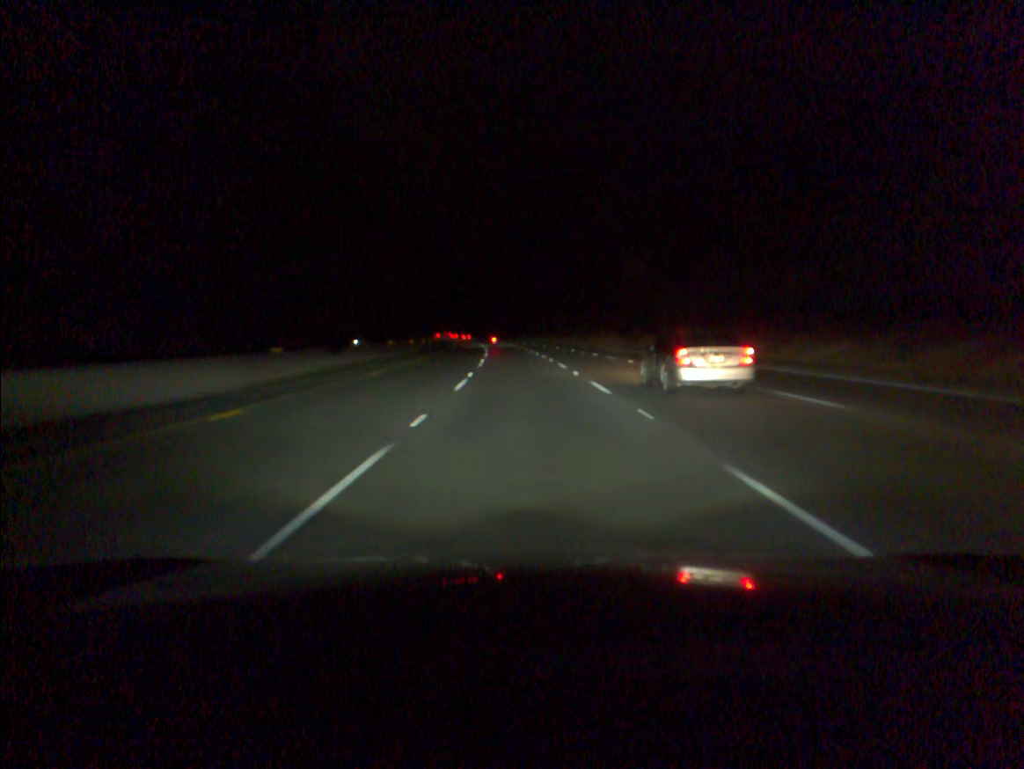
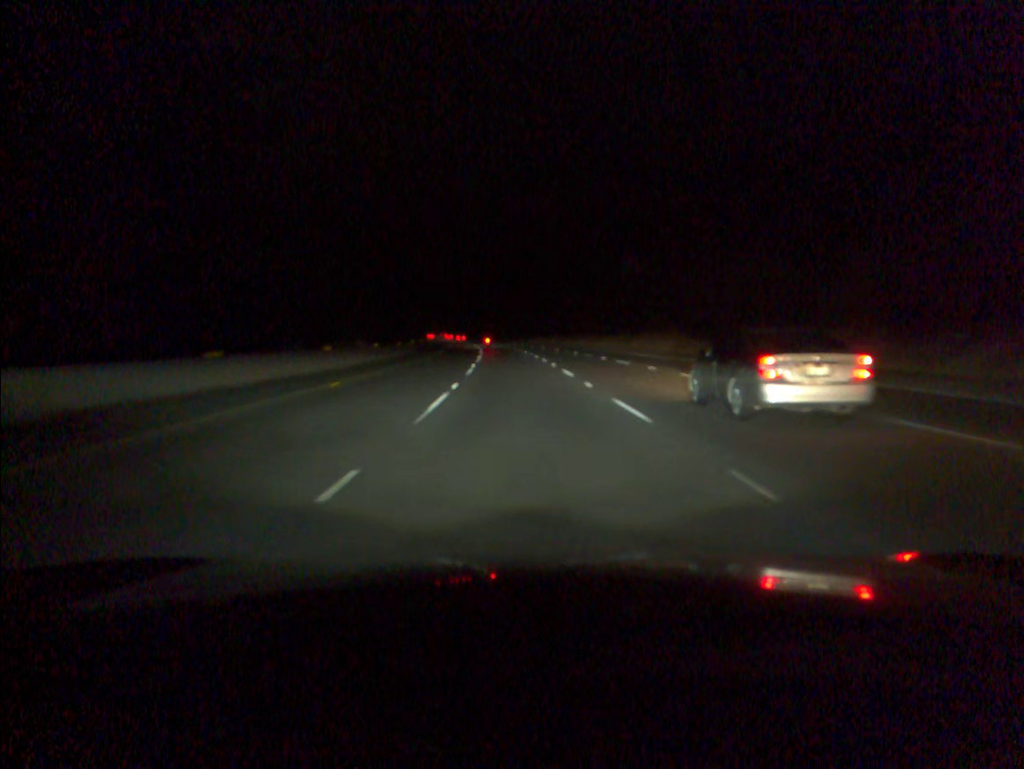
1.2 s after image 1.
(-0.3, +35.0) m; -1°
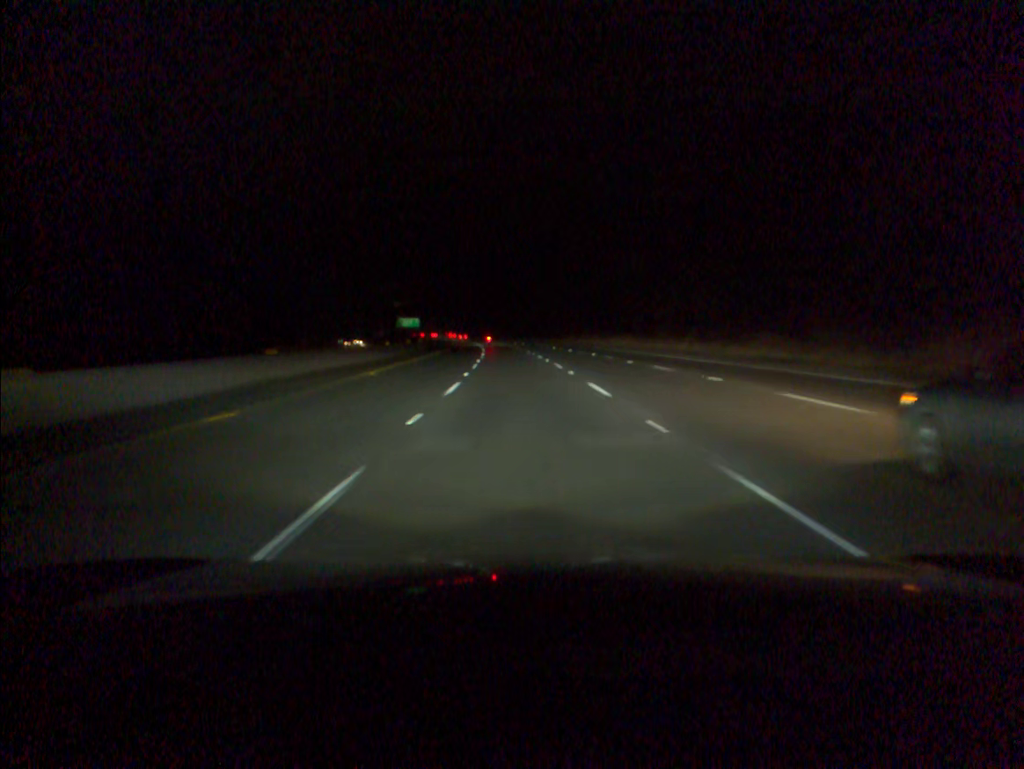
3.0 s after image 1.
(-1.1, +52.8) m; -2°
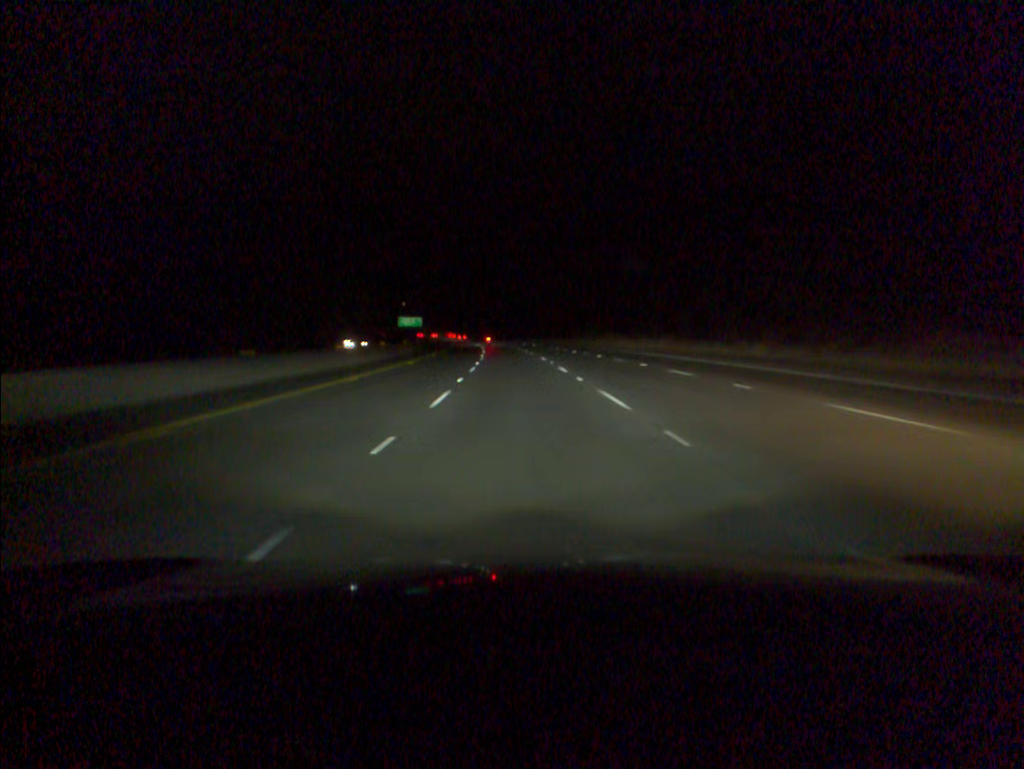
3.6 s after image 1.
(-0.1, +17.6) m; -1°
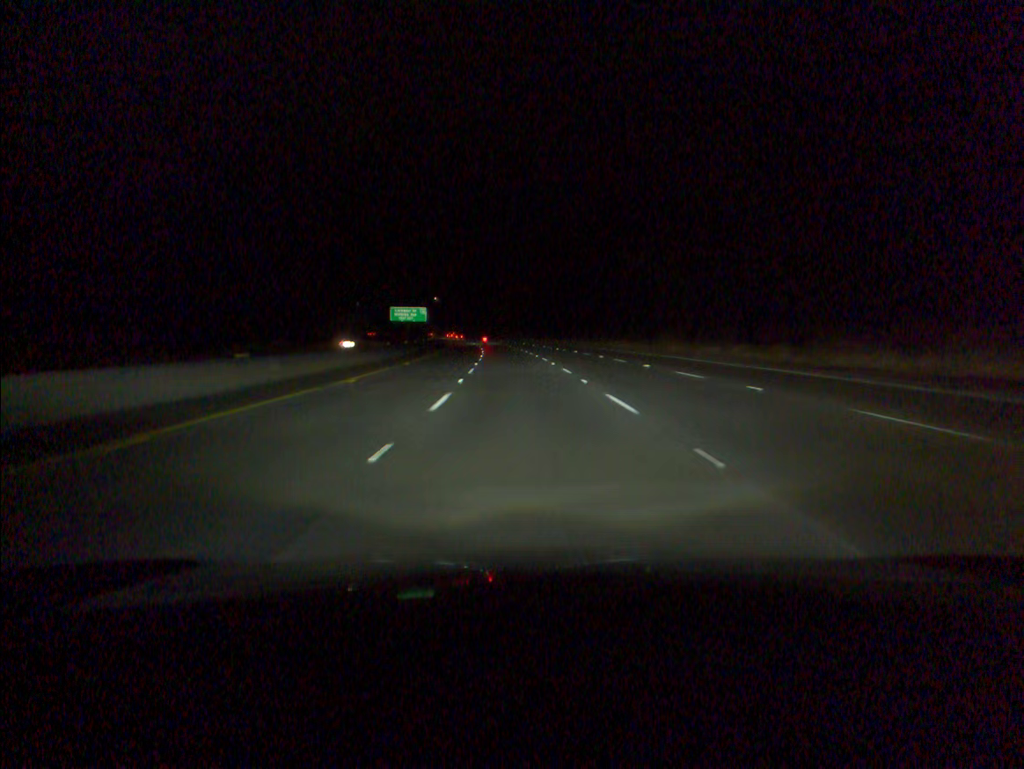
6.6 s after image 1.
(-2.7, +87.7) m; -3°
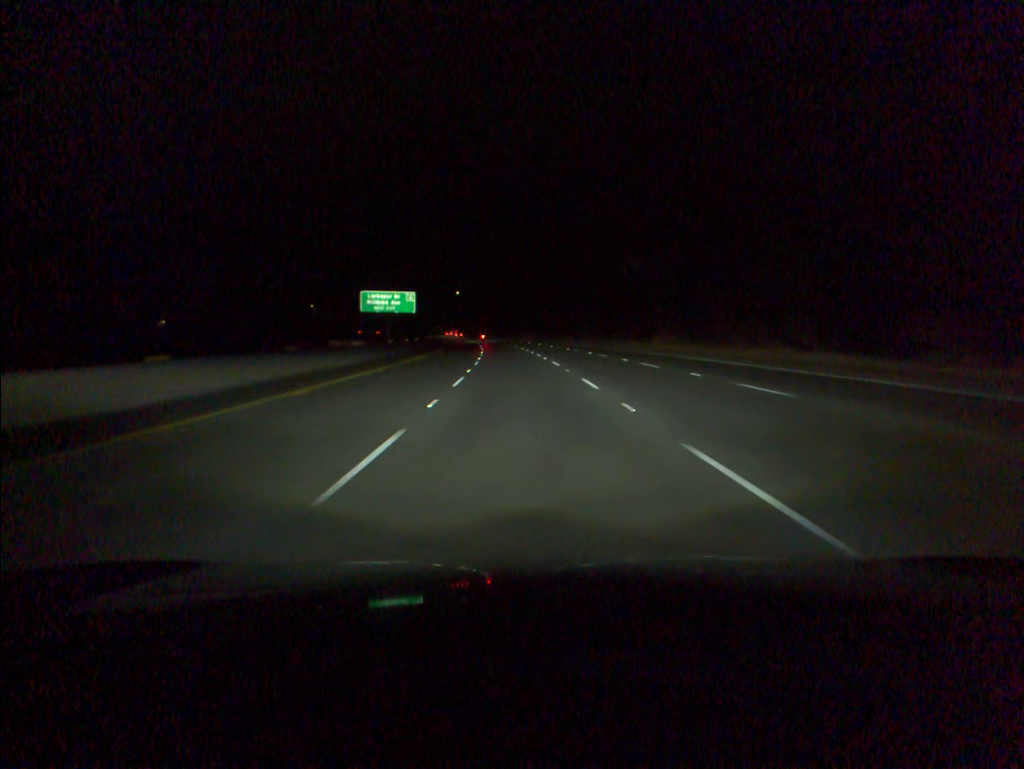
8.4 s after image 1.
(-1.0, +52.3) m; -2°
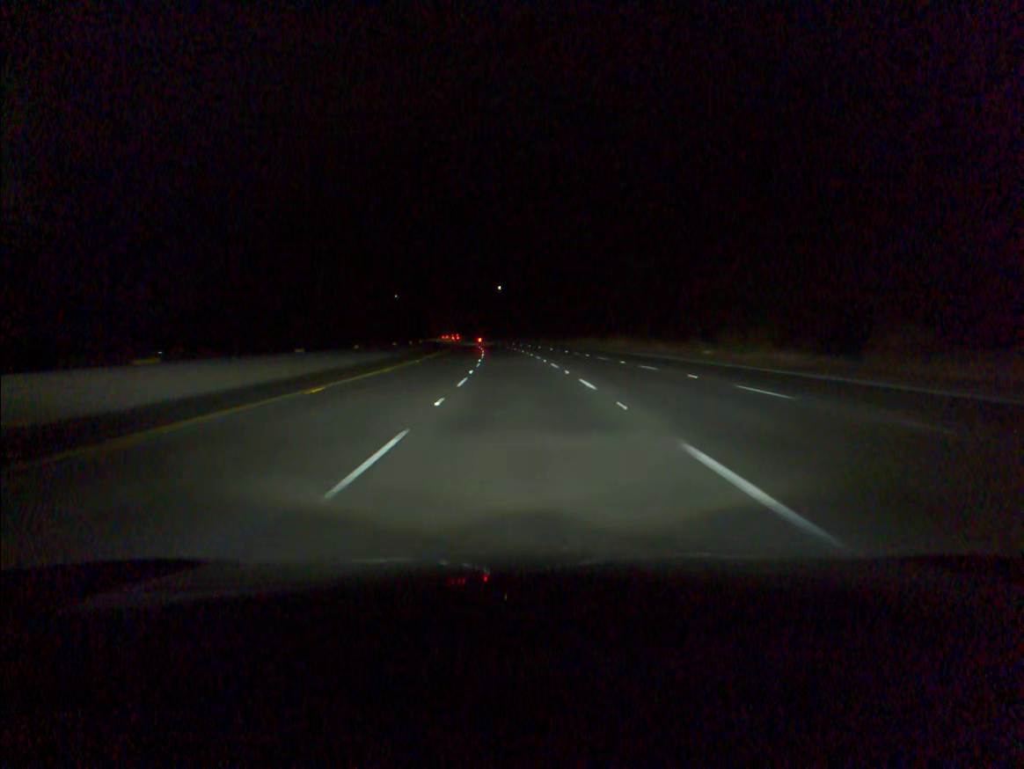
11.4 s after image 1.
(-2.8, +86.8) m; -4°
